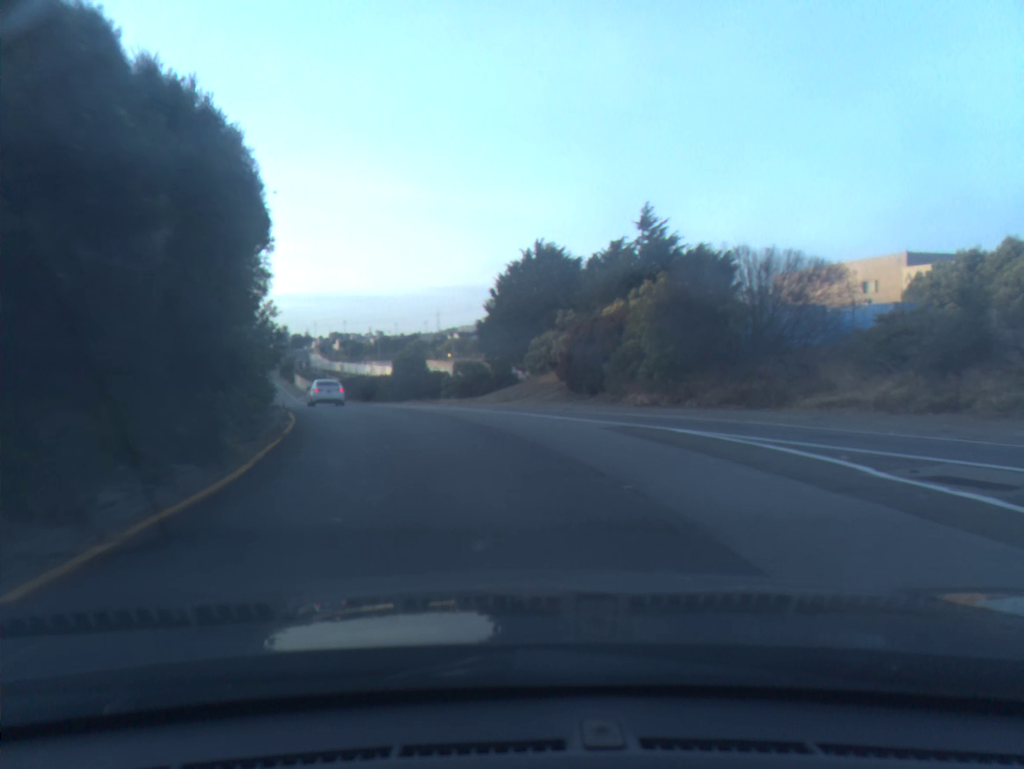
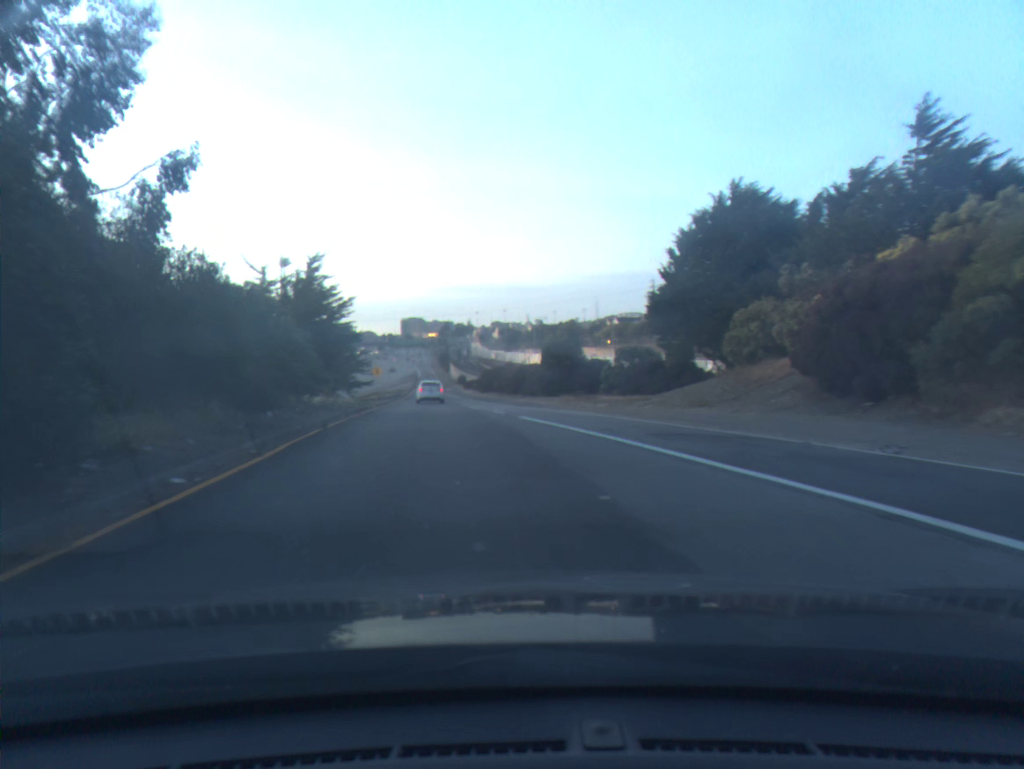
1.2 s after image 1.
(-1.4, +15.3) m; -12°
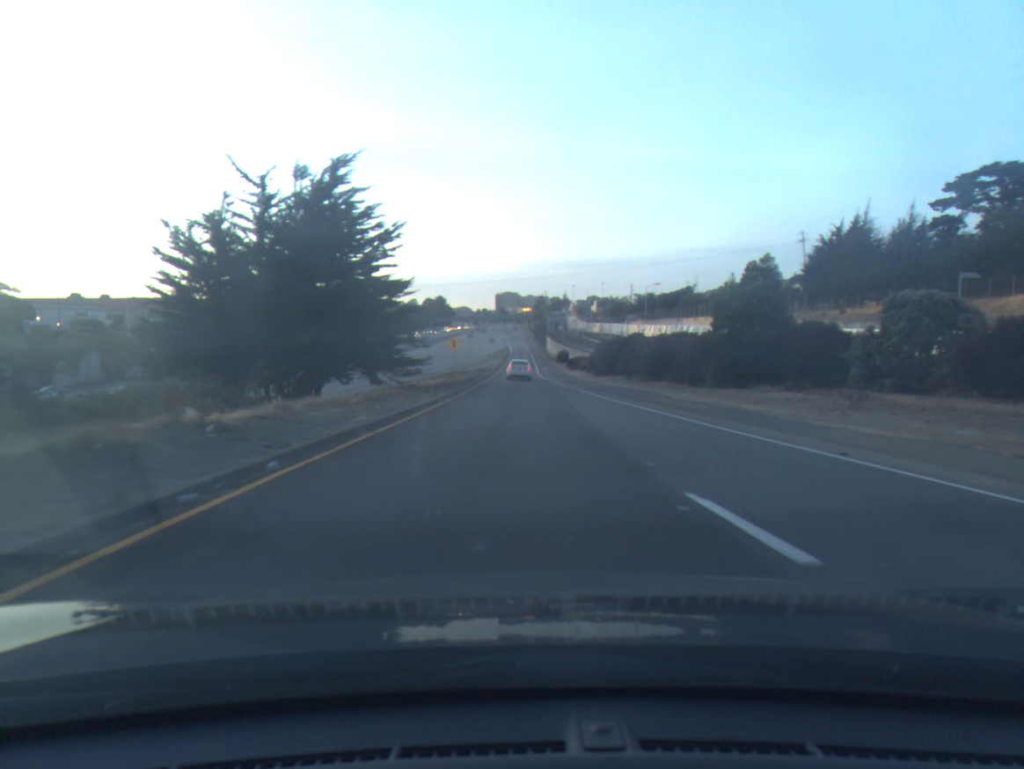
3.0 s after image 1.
(-2.5, +28.3) m; -6°
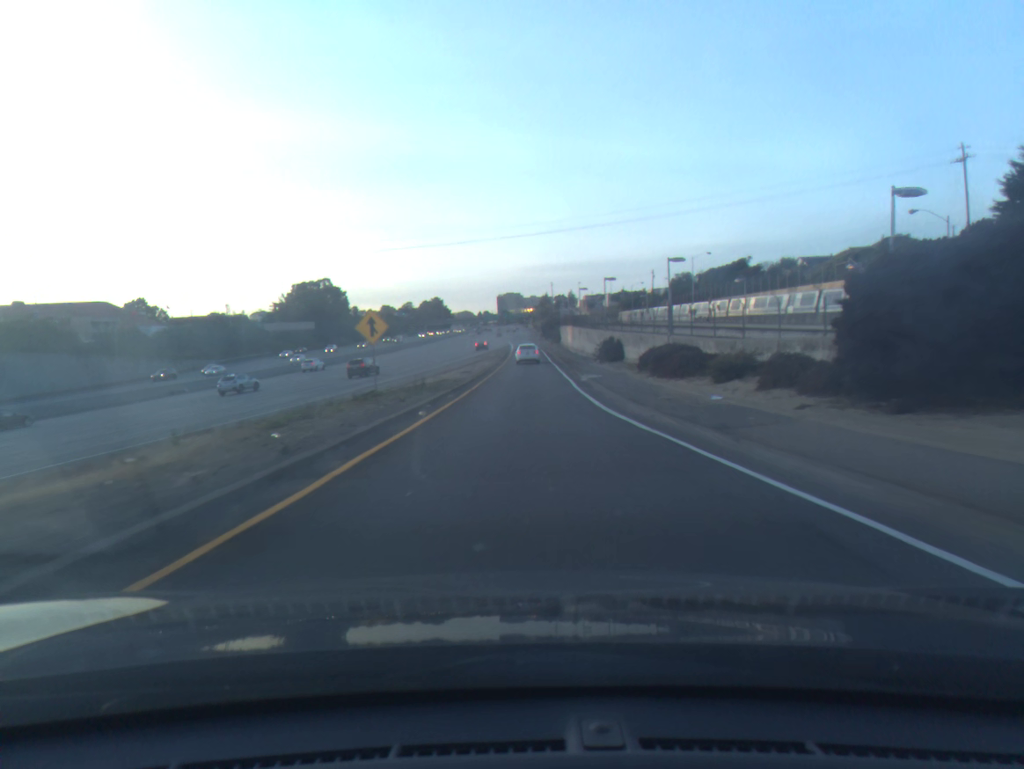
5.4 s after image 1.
(-0.1, +48.0) m; 0°
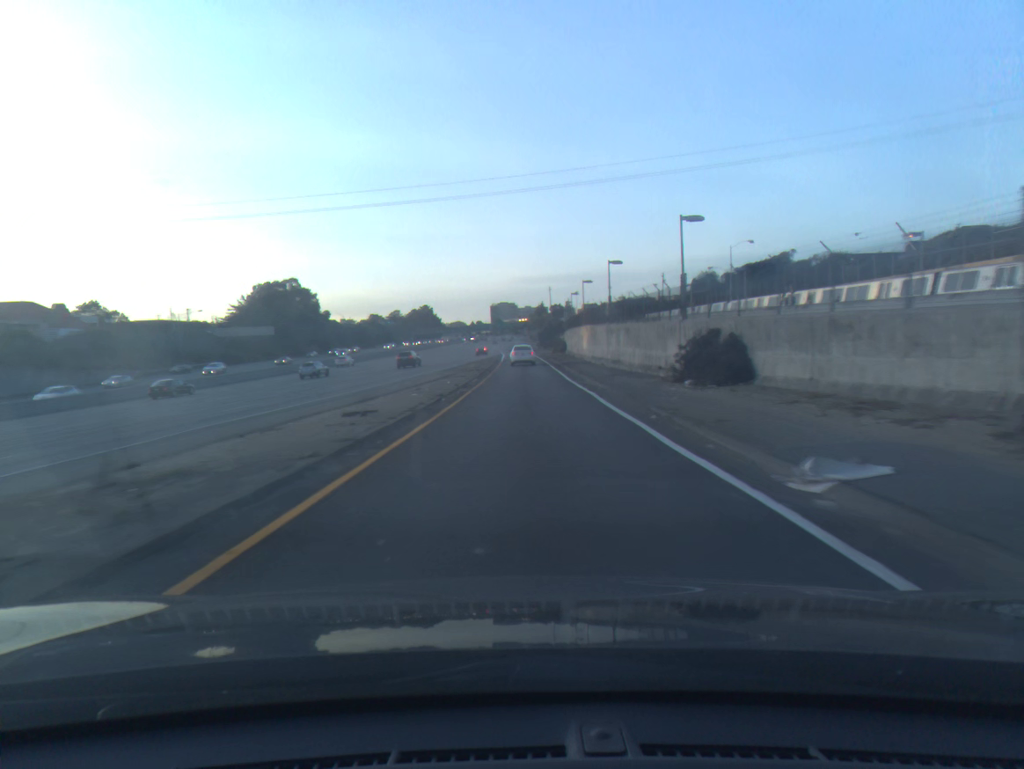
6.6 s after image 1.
(+0.1, +27.5) m; 0°
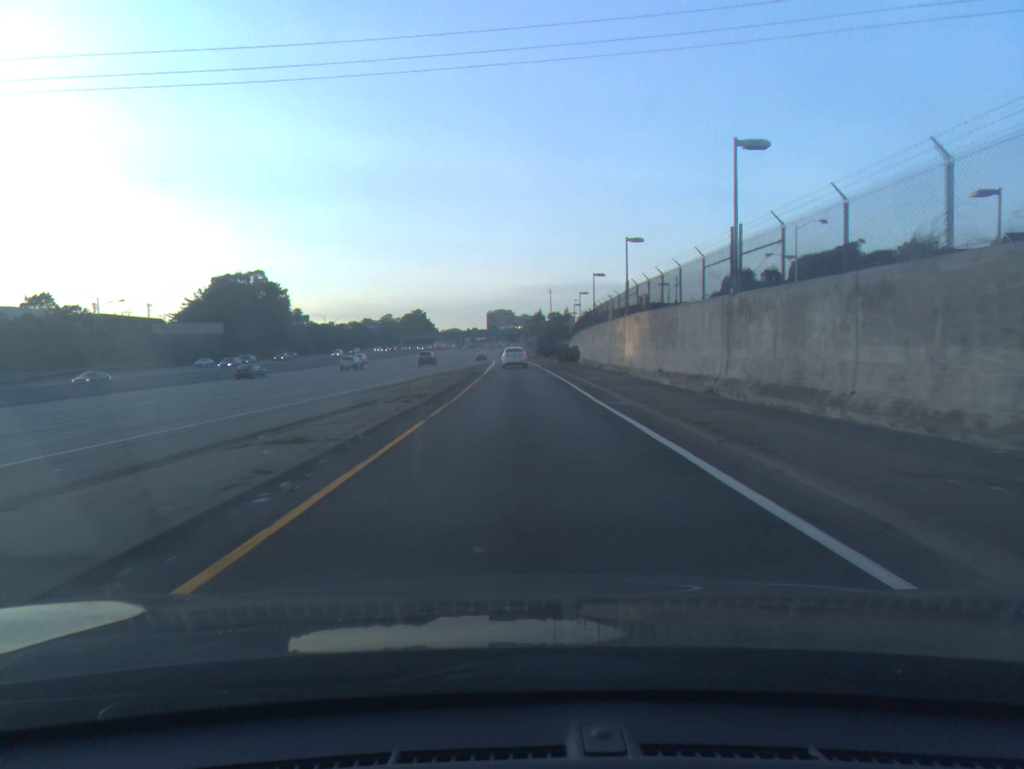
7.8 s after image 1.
(+0.1, +28.1) m; 0°
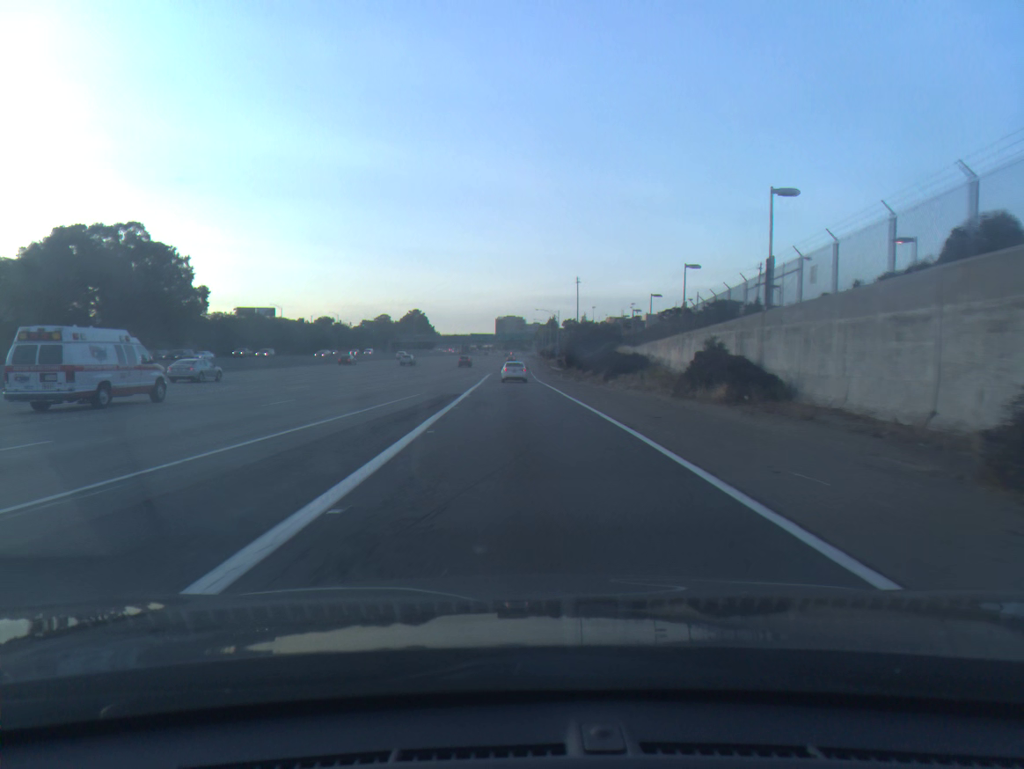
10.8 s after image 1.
(-0.8, +68.6) m; -1°
